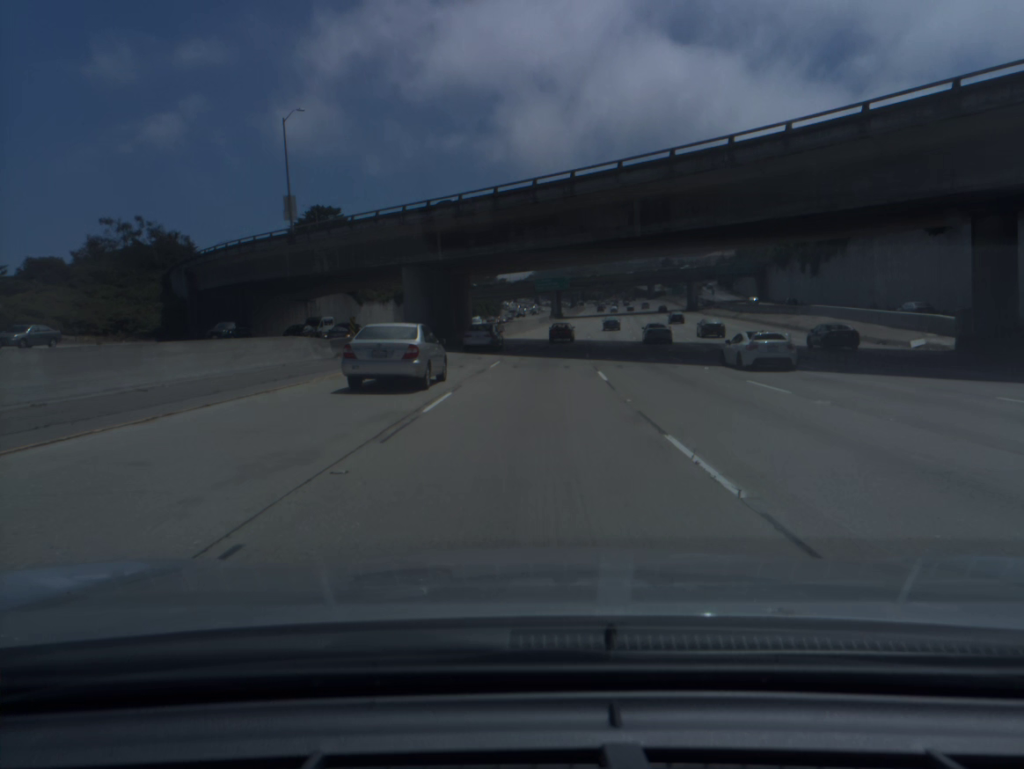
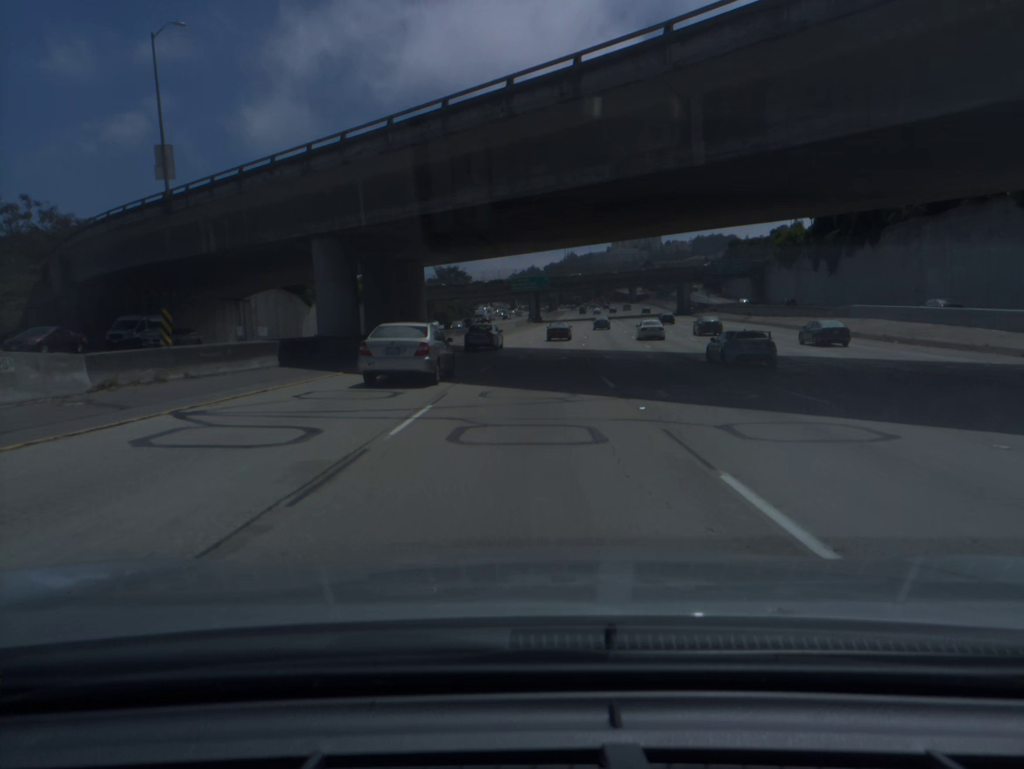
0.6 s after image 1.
(+0.2, +17.3) m; +2°
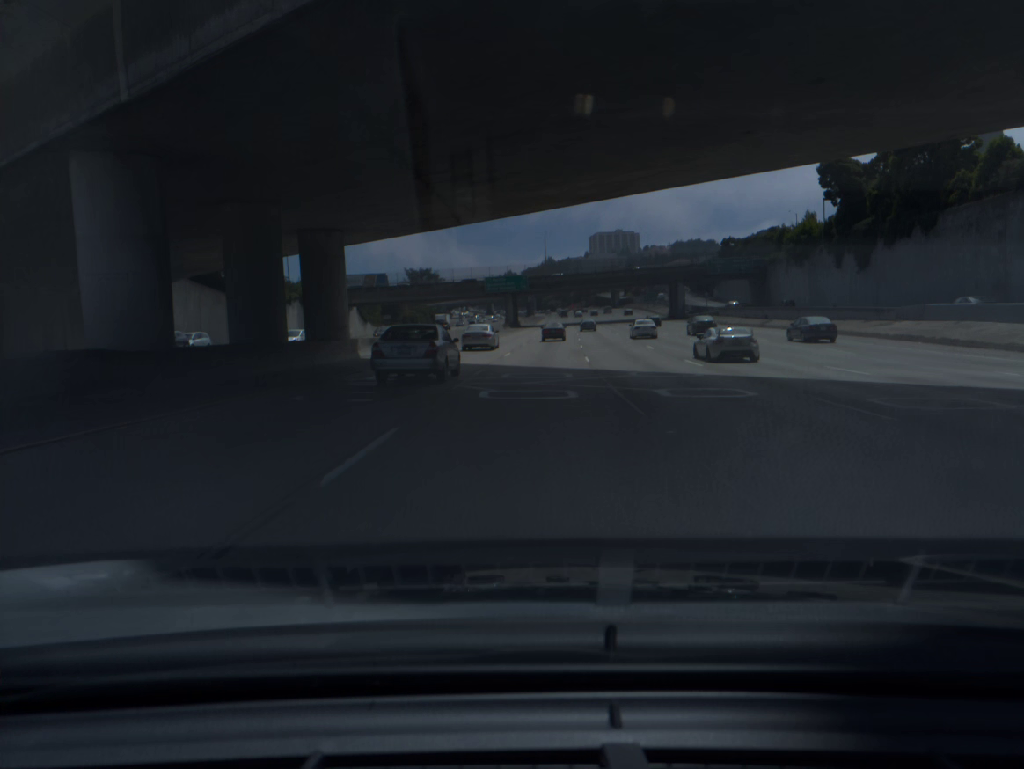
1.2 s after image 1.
(+0.2, +17.4) m; +1°
